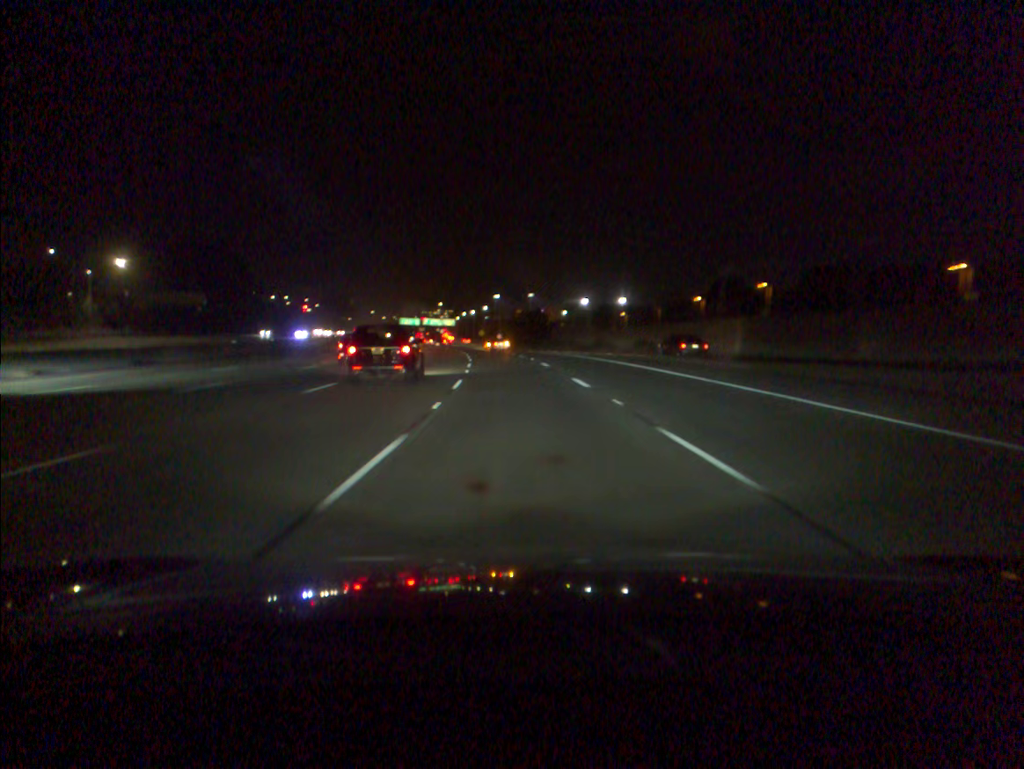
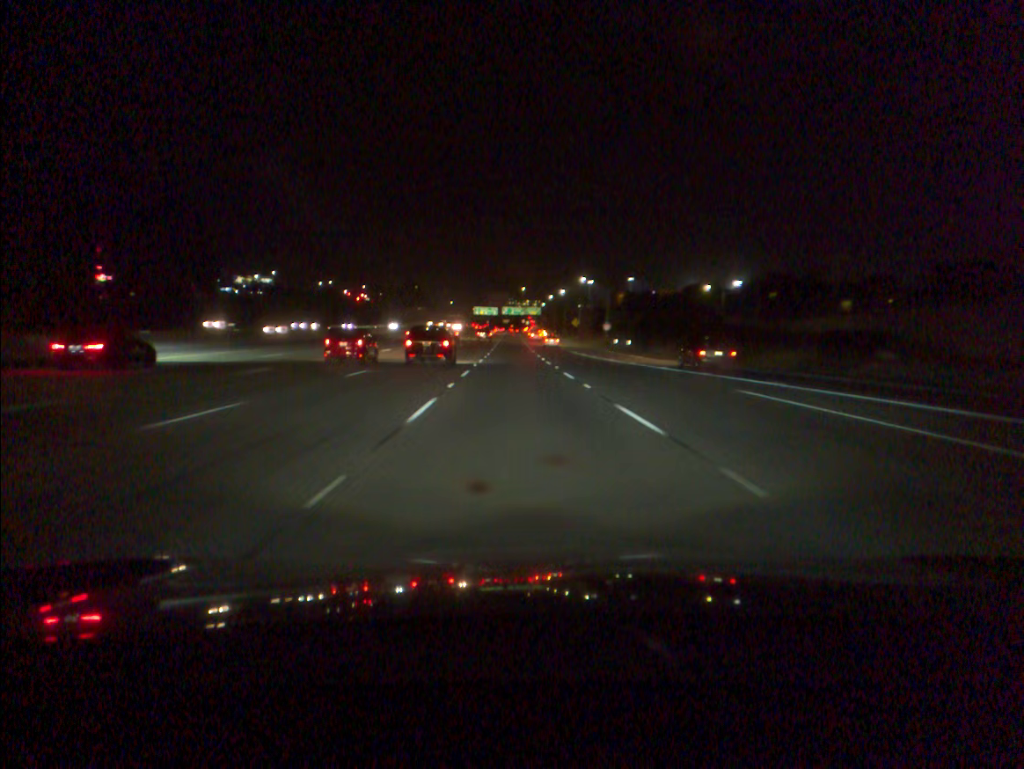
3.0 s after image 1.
(-5.0, +80.9) m; -7°
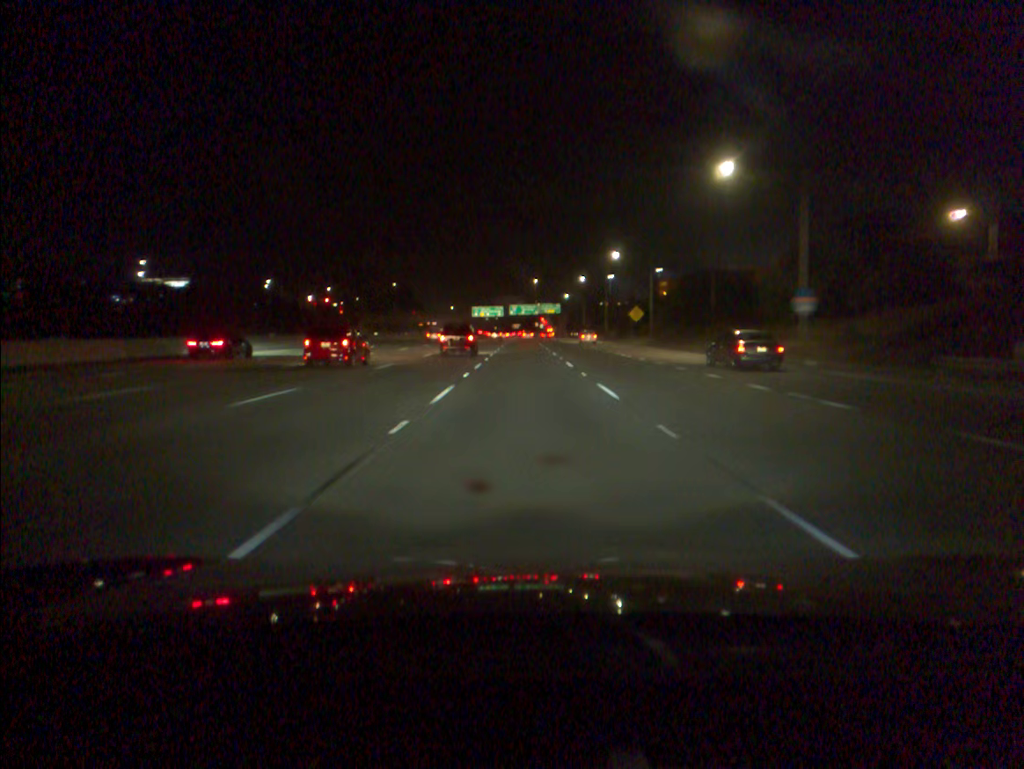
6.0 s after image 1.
(-1.3, +82.0) m; -1°
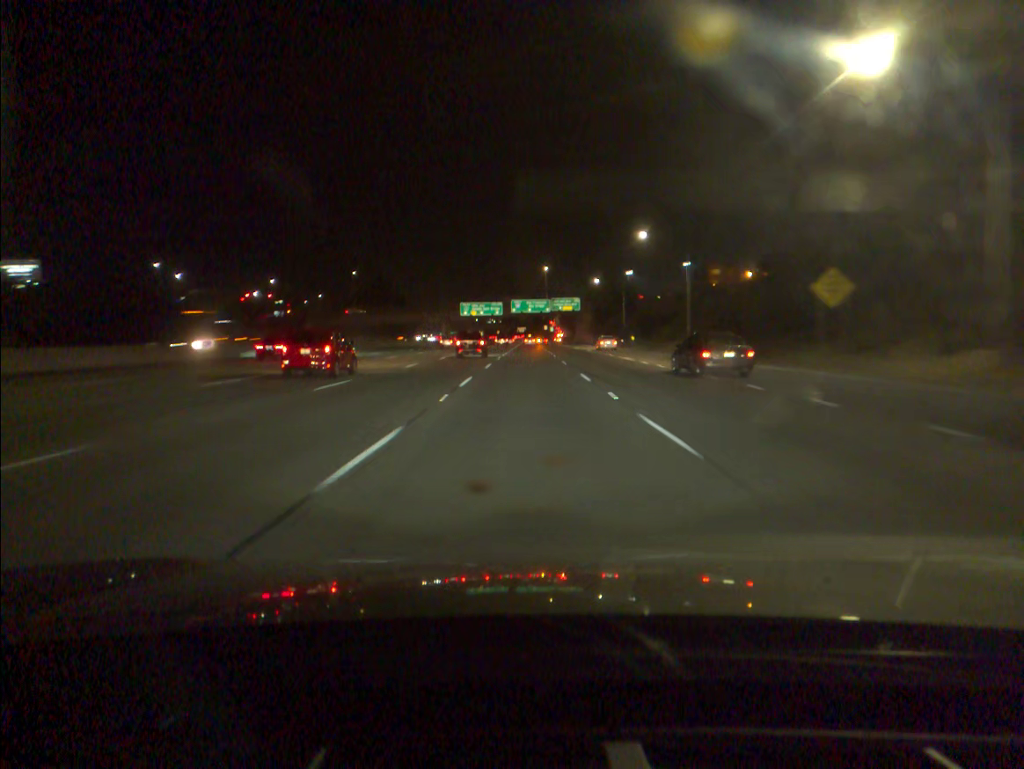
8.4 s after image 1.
(-0.2, +65.8) m; 0°
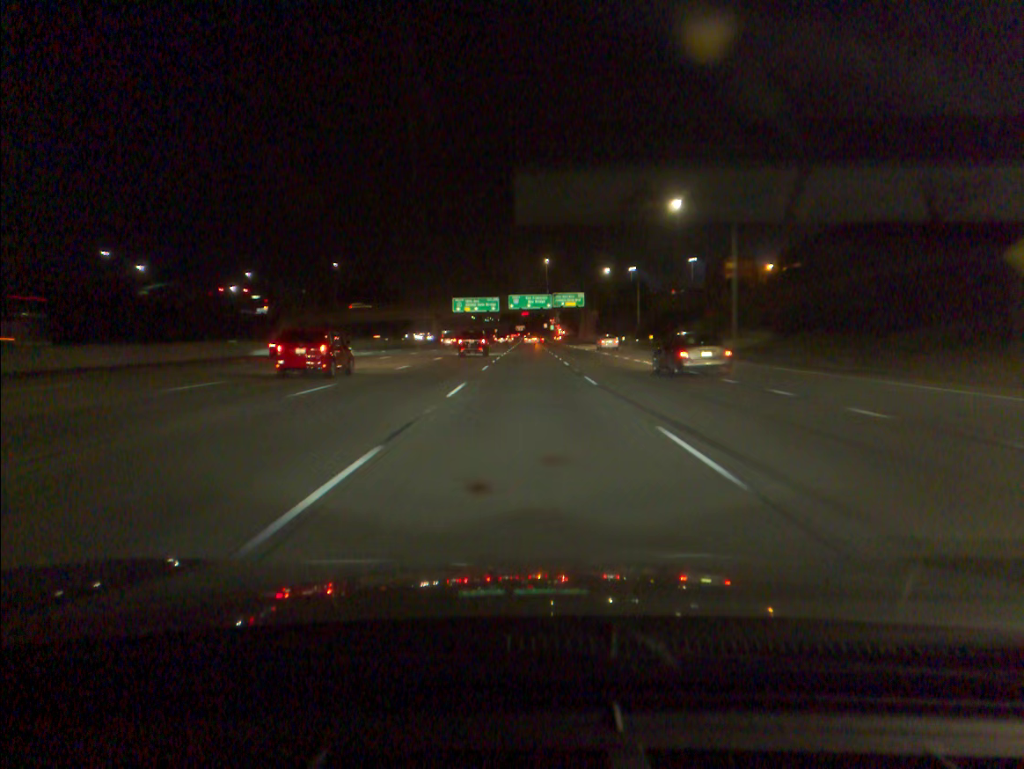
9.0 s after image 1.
(0.0, +16.3) m; 0°
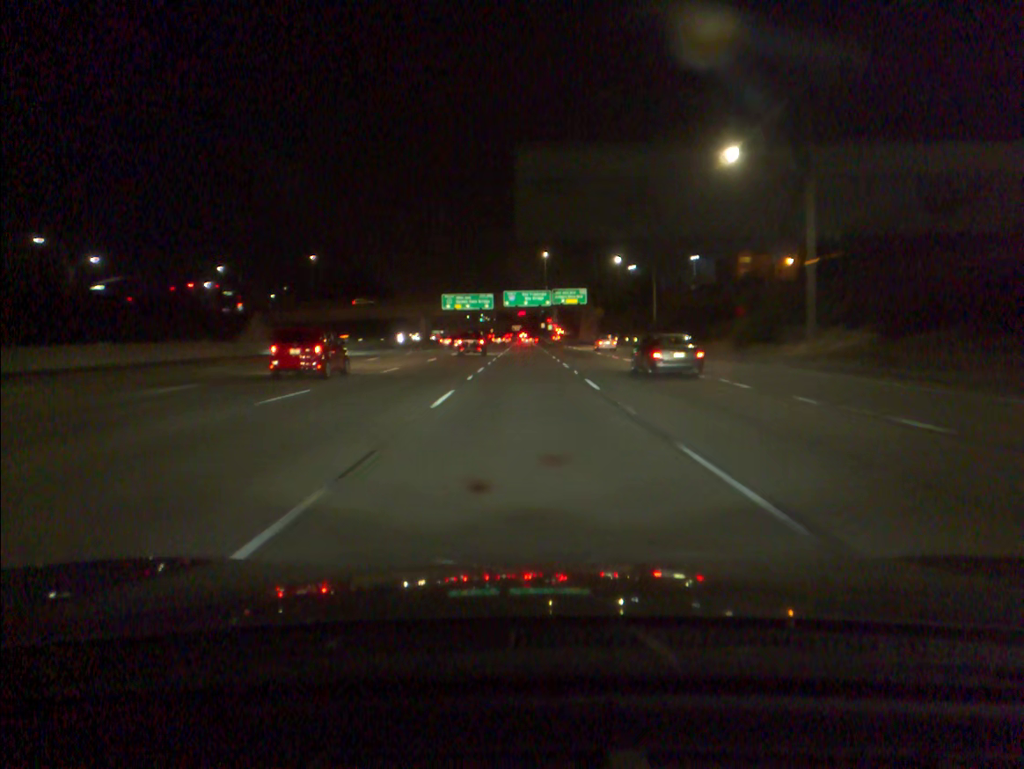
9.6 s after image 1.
(0.0, +16.3) m; 0°
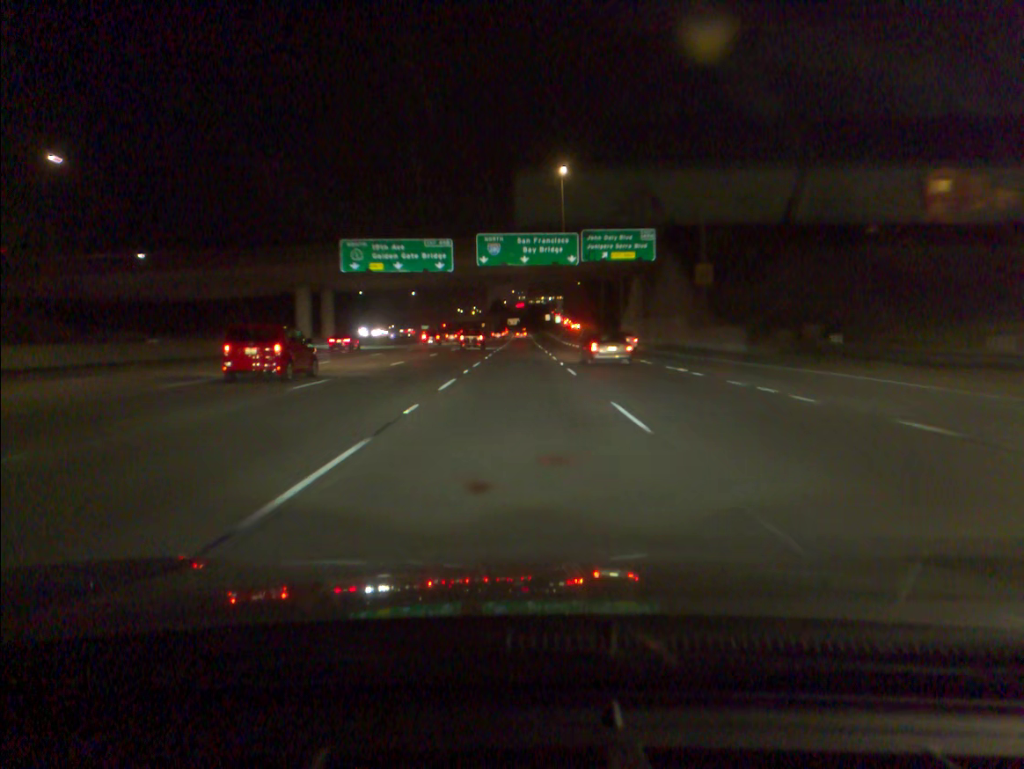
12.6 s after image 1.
(+0.2, +82.1) m; 0°
